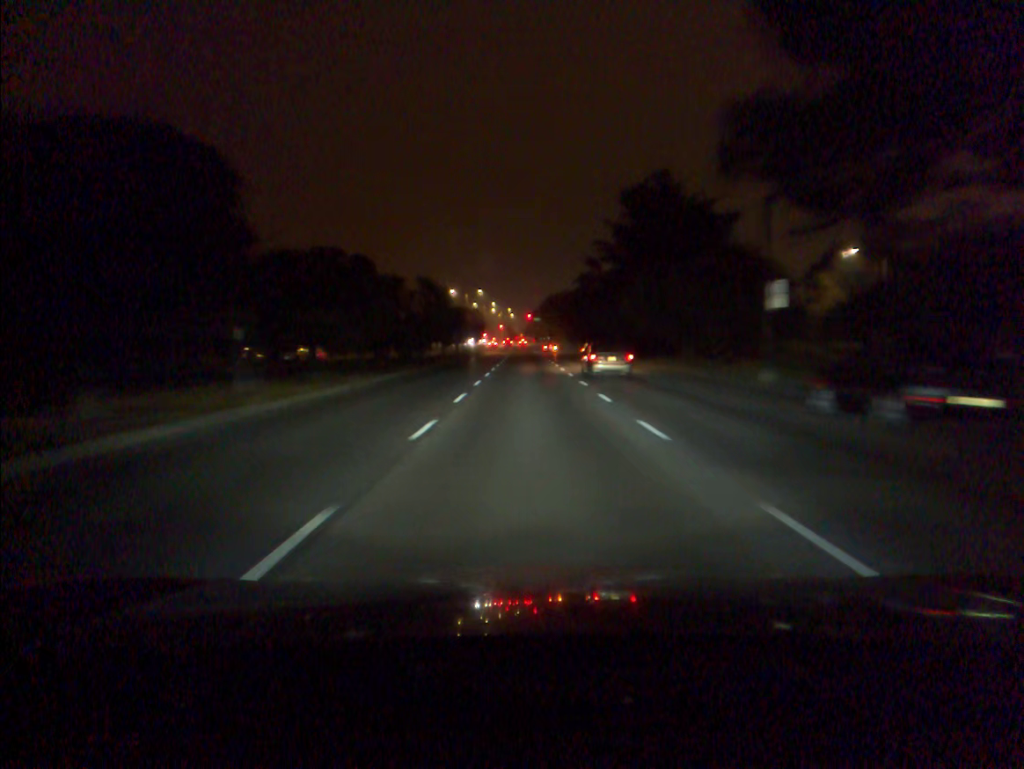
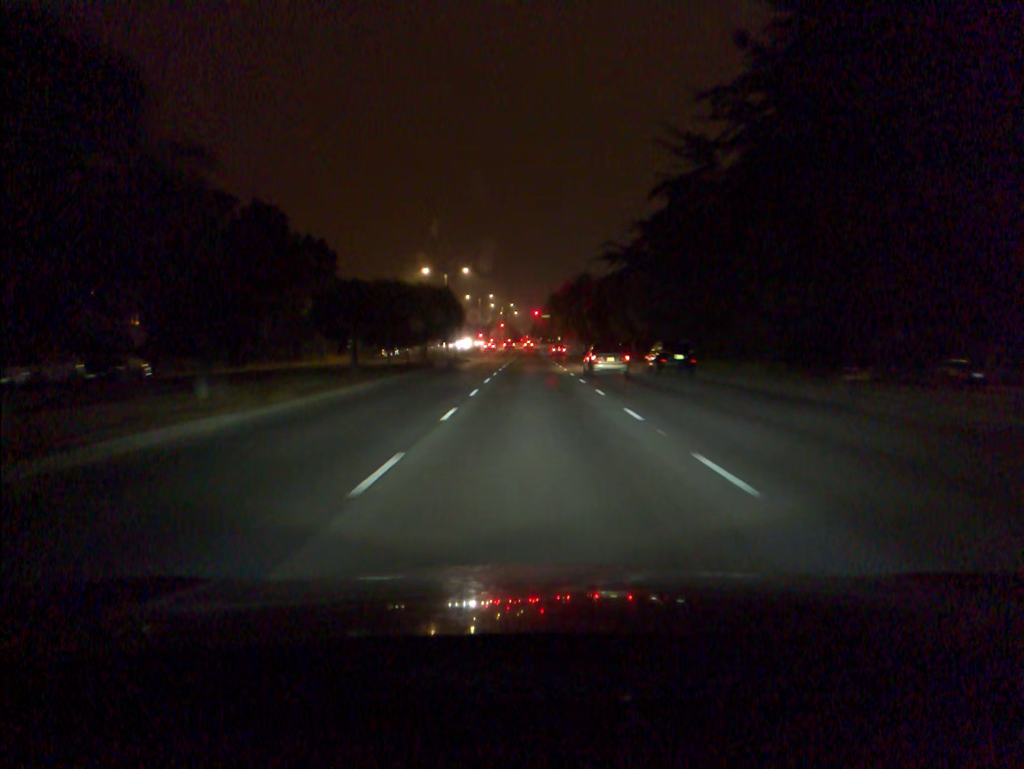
(0.0, +40.5) m; 0°
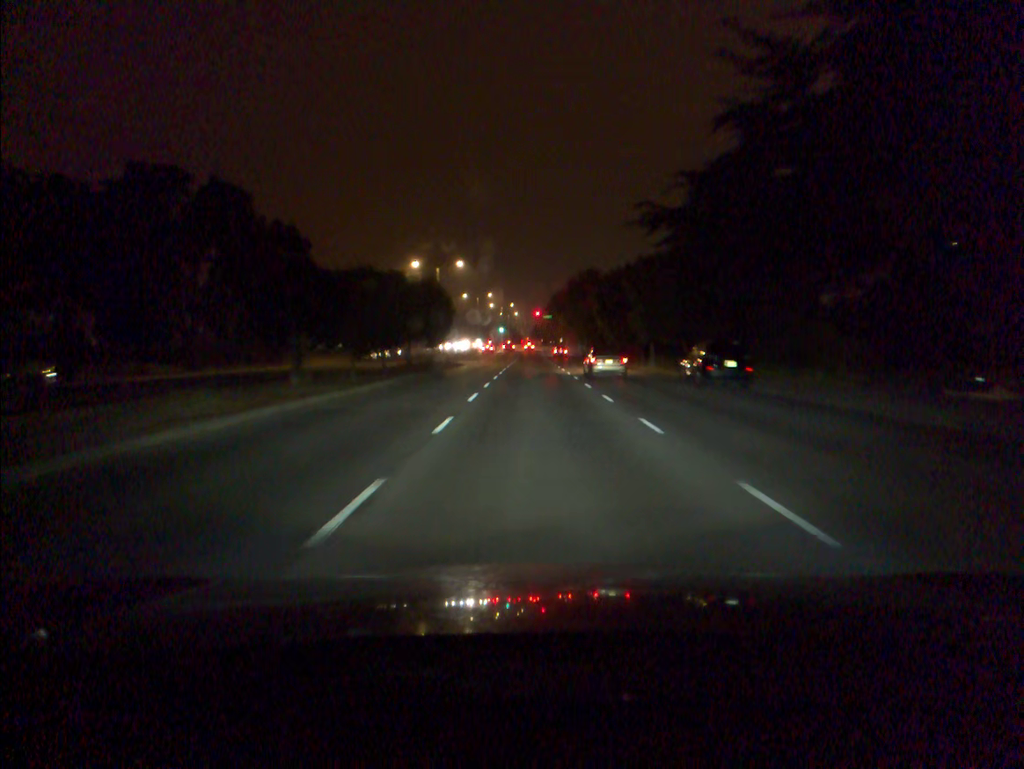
(0.0, +9.0) m; 0°
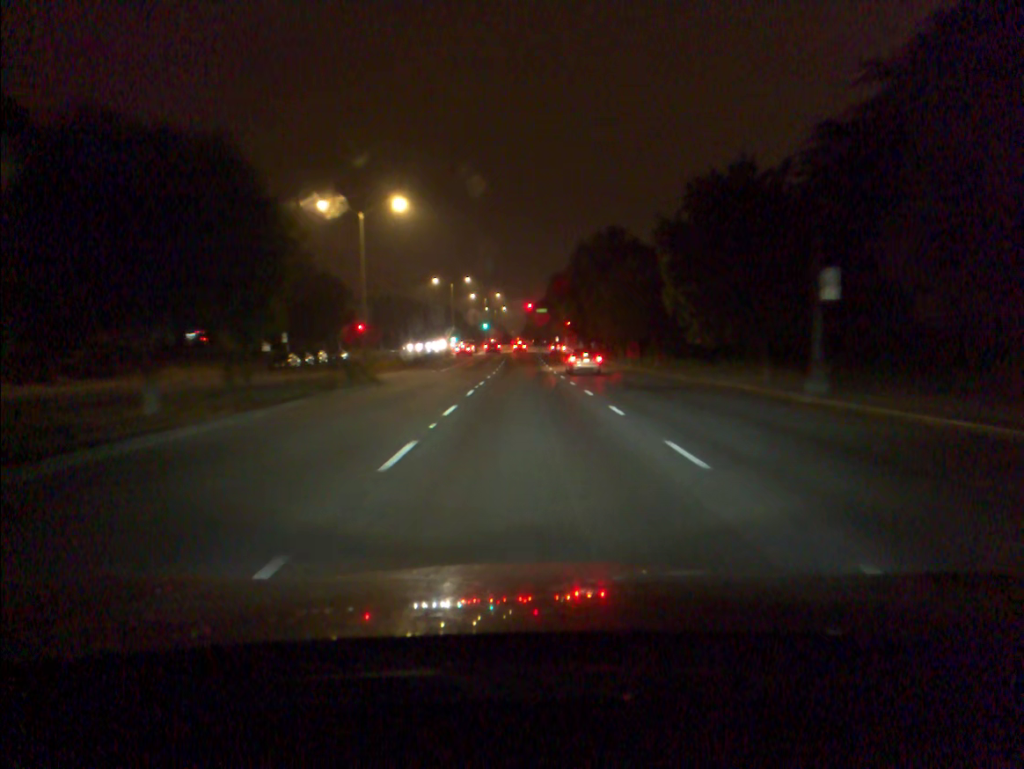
(+0.3, +32.3) m; +1°
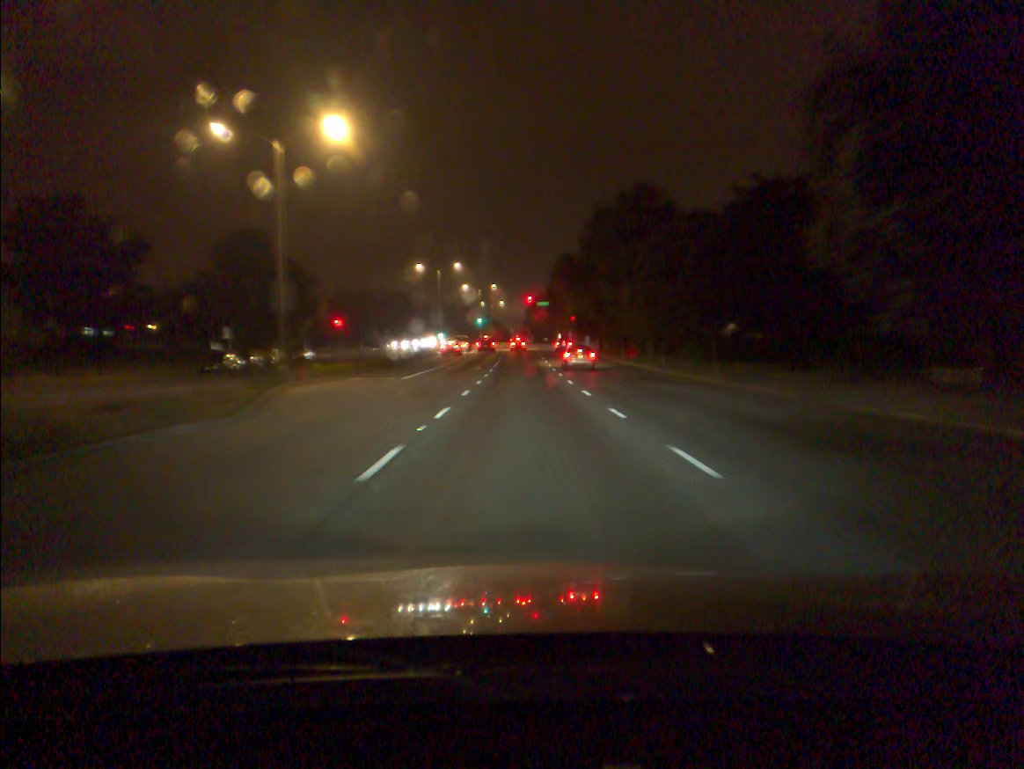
(0.0, +15.1) m; 0°
